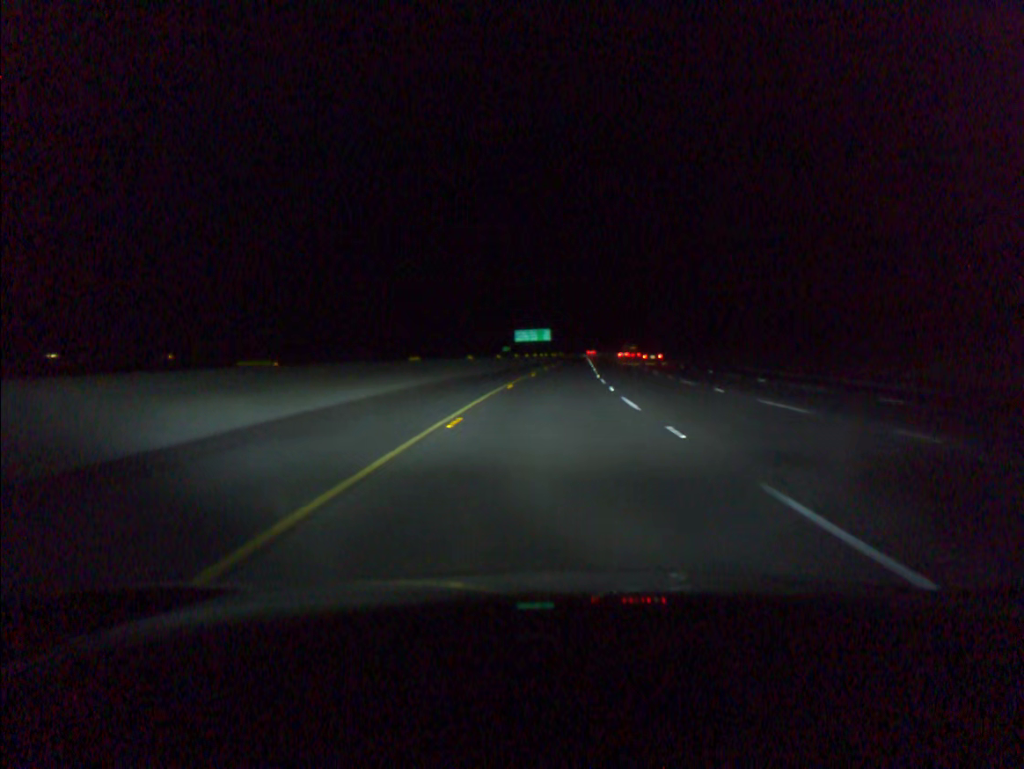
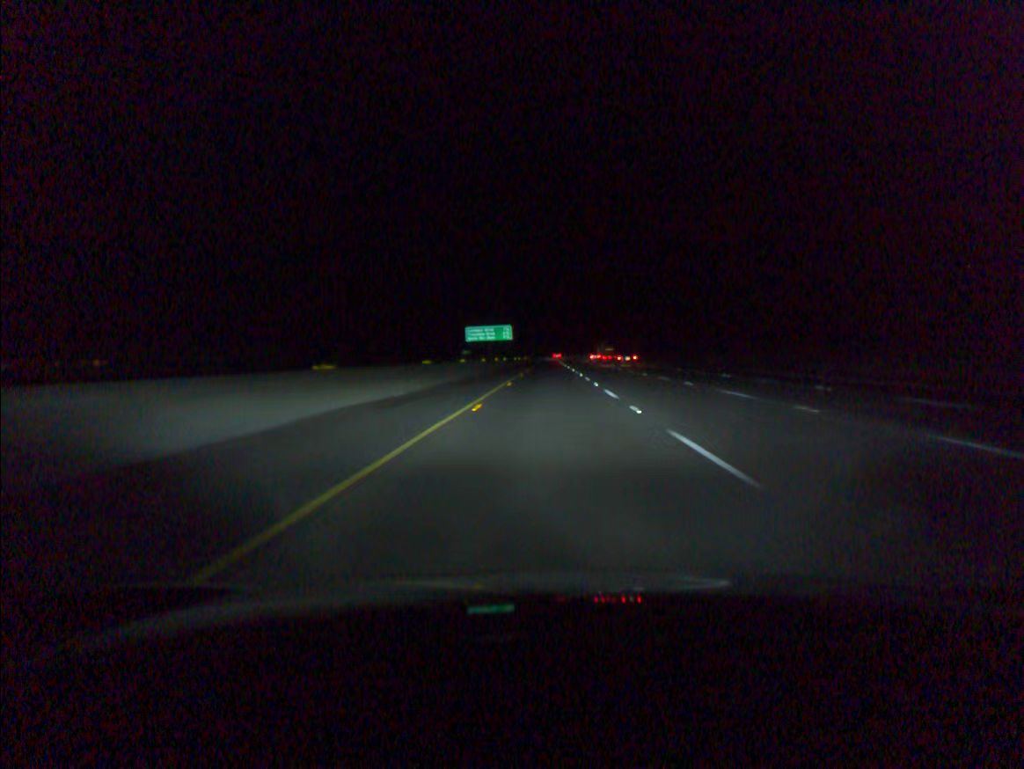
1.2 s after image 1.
(+1.1, +39.3) m; +3°
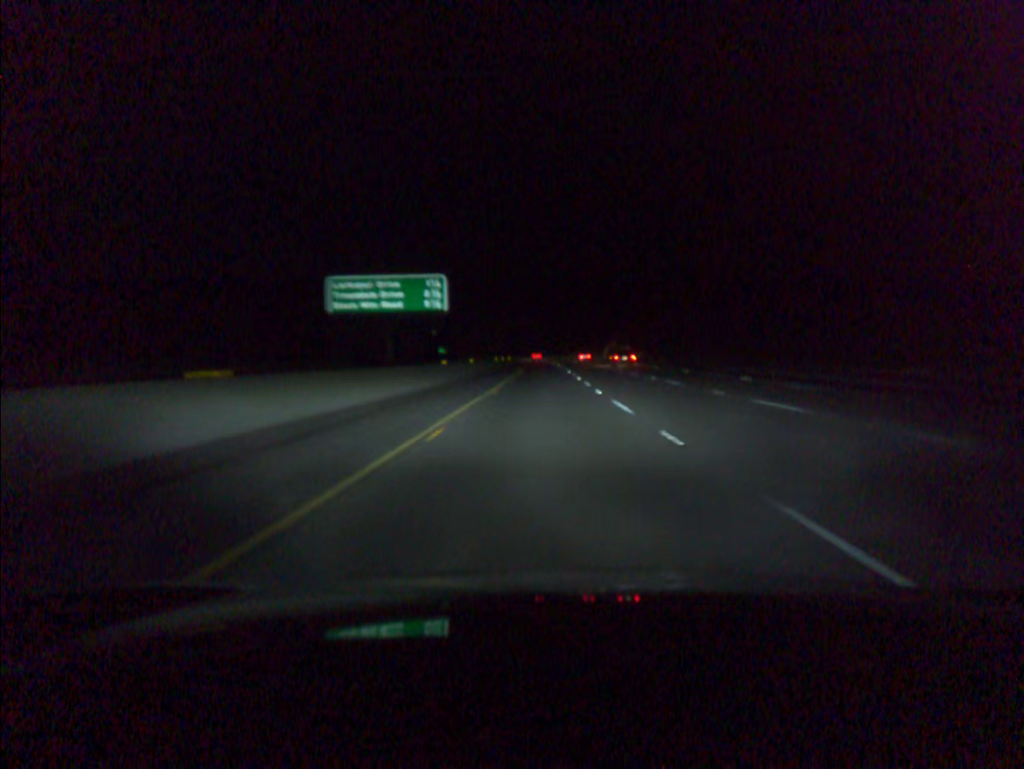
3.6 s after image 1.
(+0.7, +78.5) m; 0°
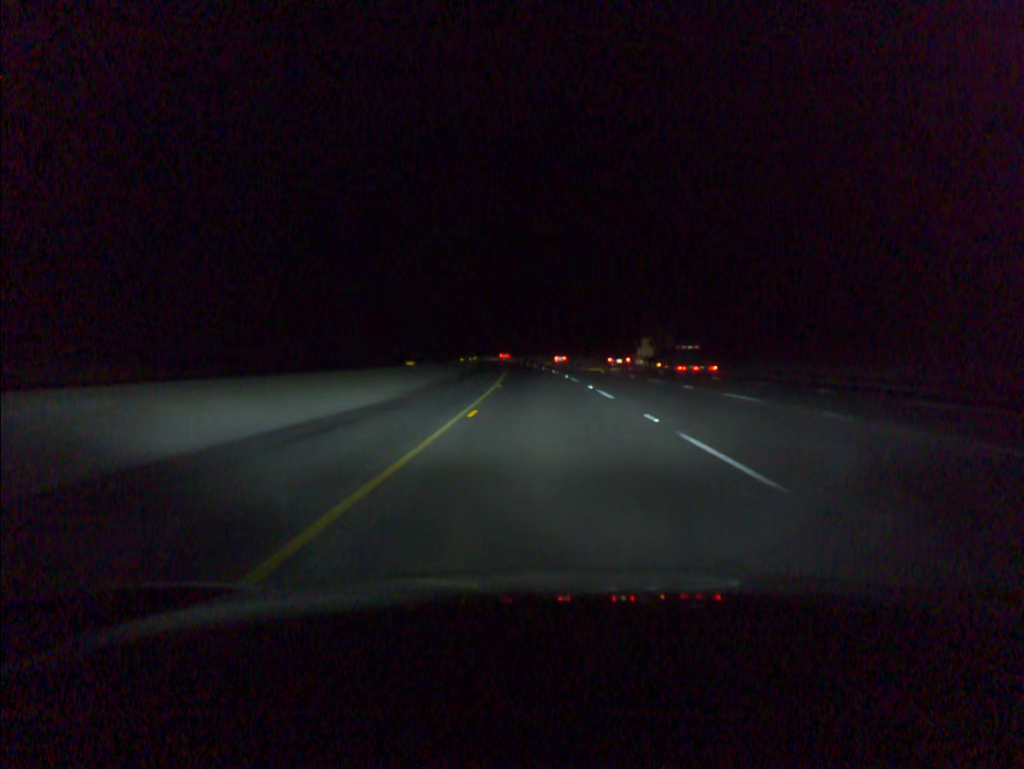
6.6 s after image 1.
(-0.2, +98.0) m; 0°
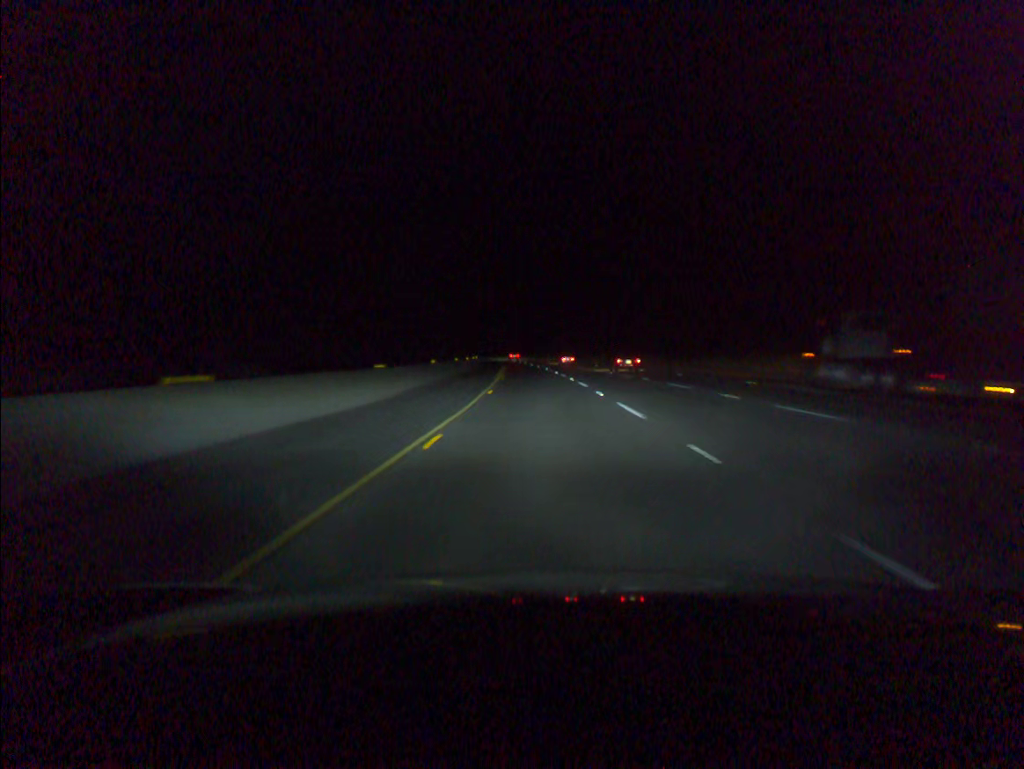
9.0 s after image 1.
(-2.0, +78.3) m; -3°
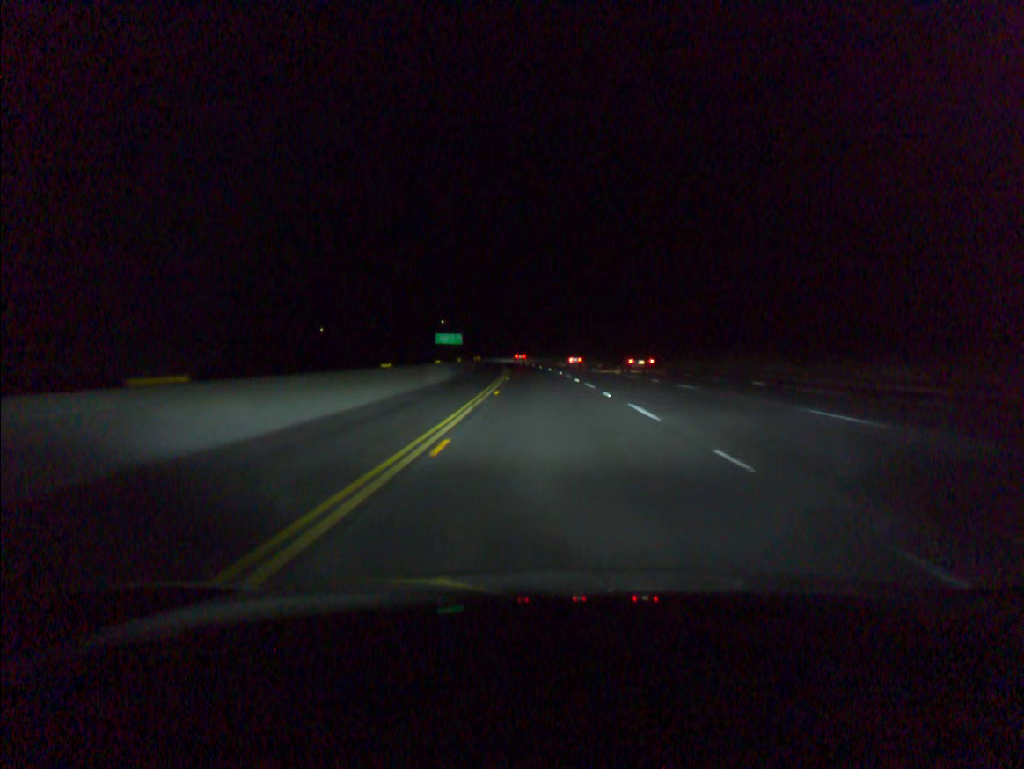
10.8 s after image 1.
(-1.3, +58.9) m; -2°
